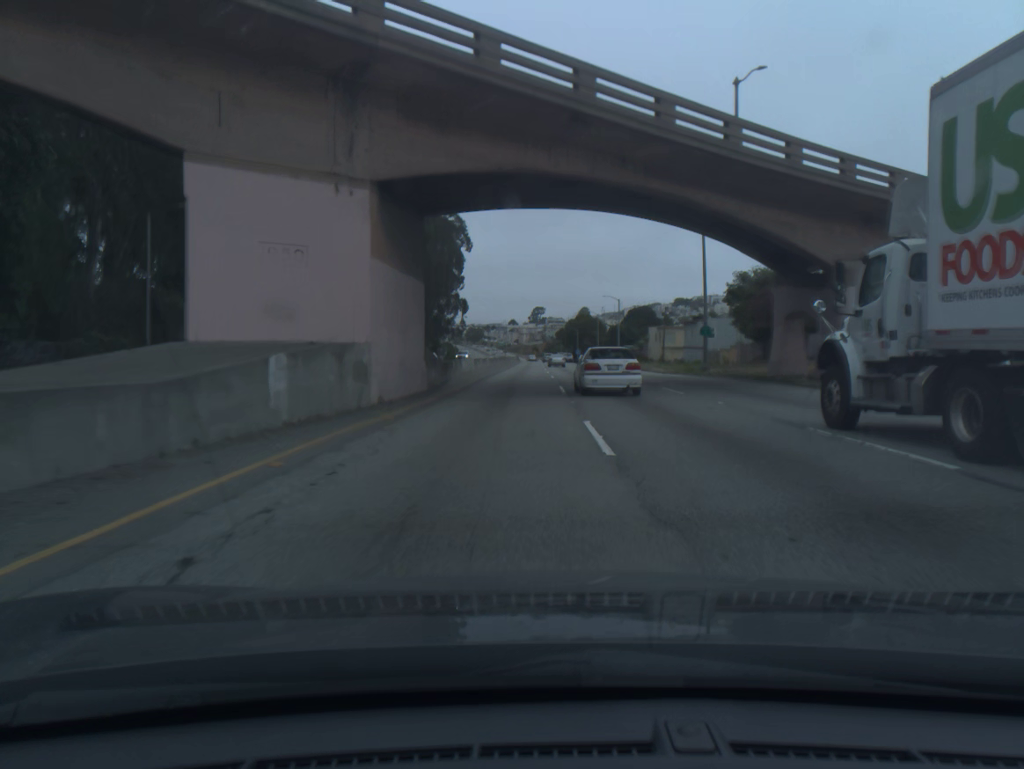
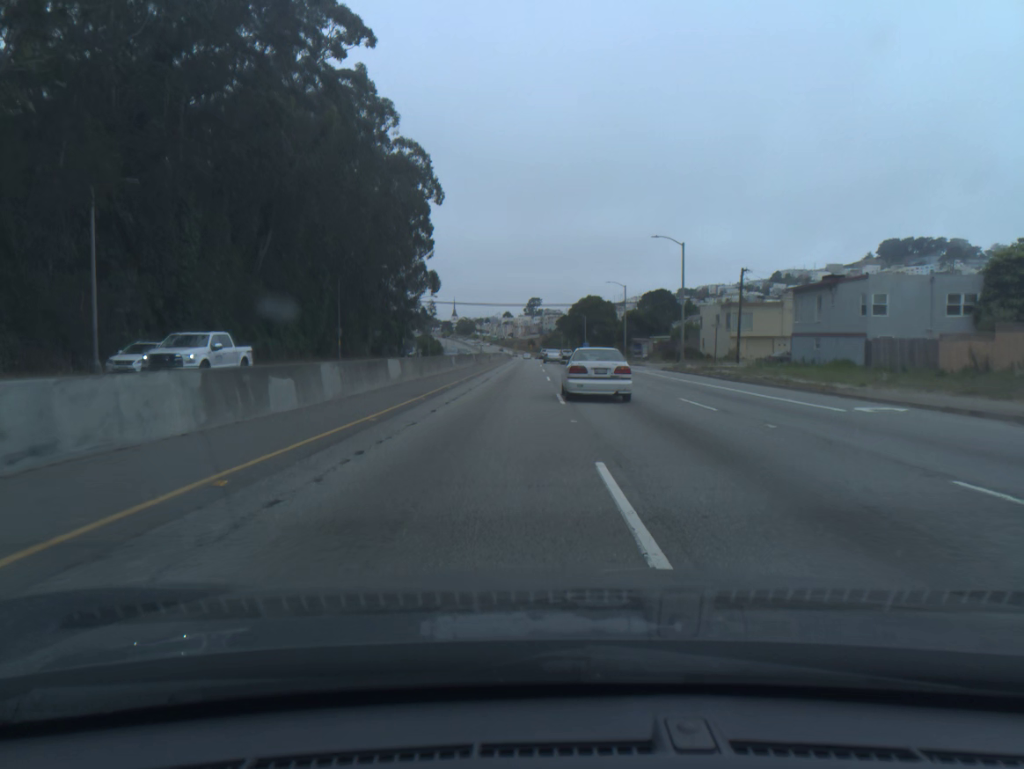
(-0.1, +49.0) m; 0°
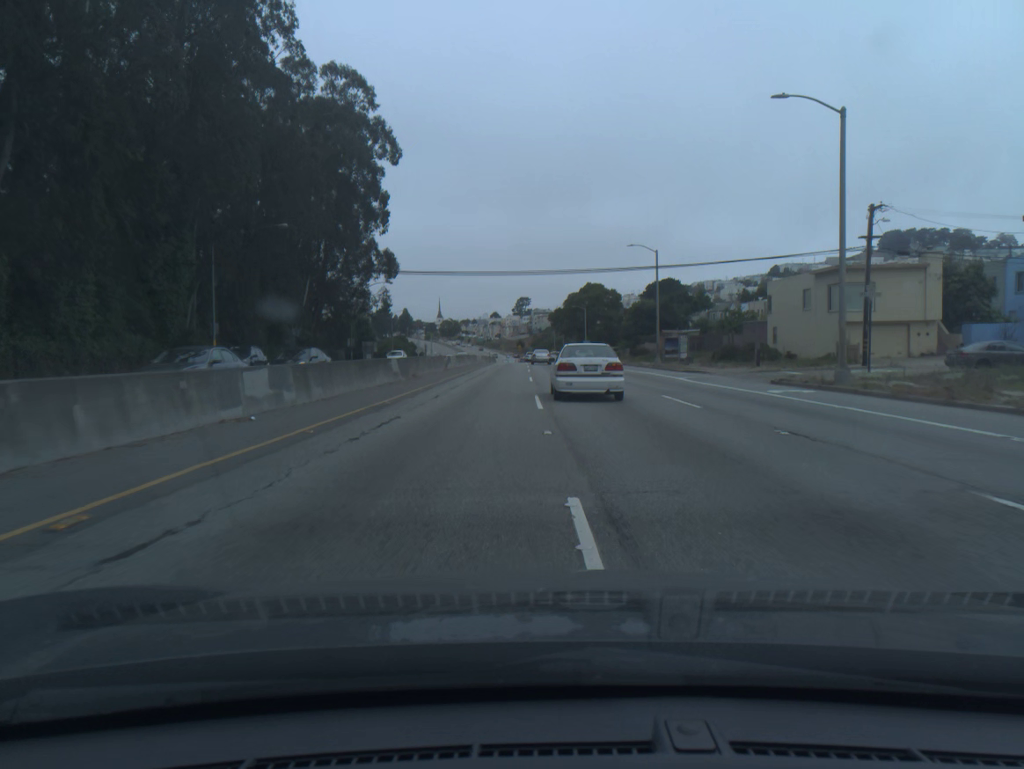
(+0.1, +31.8) m; +1°
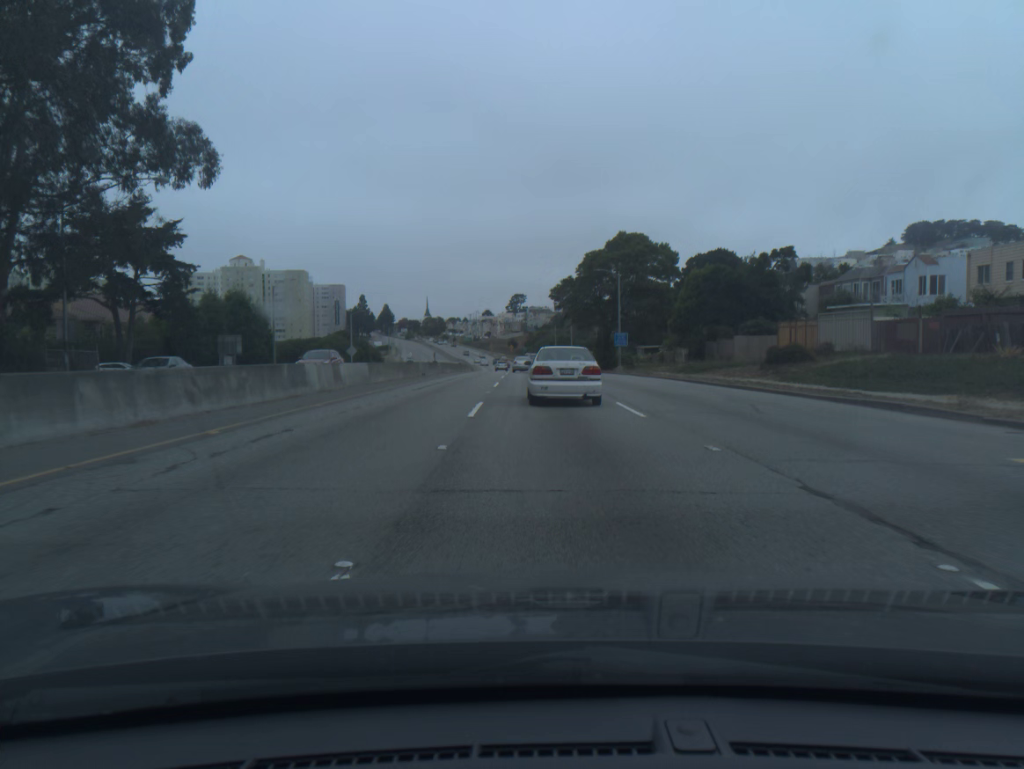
(+0.3, +61.0) m; 0°
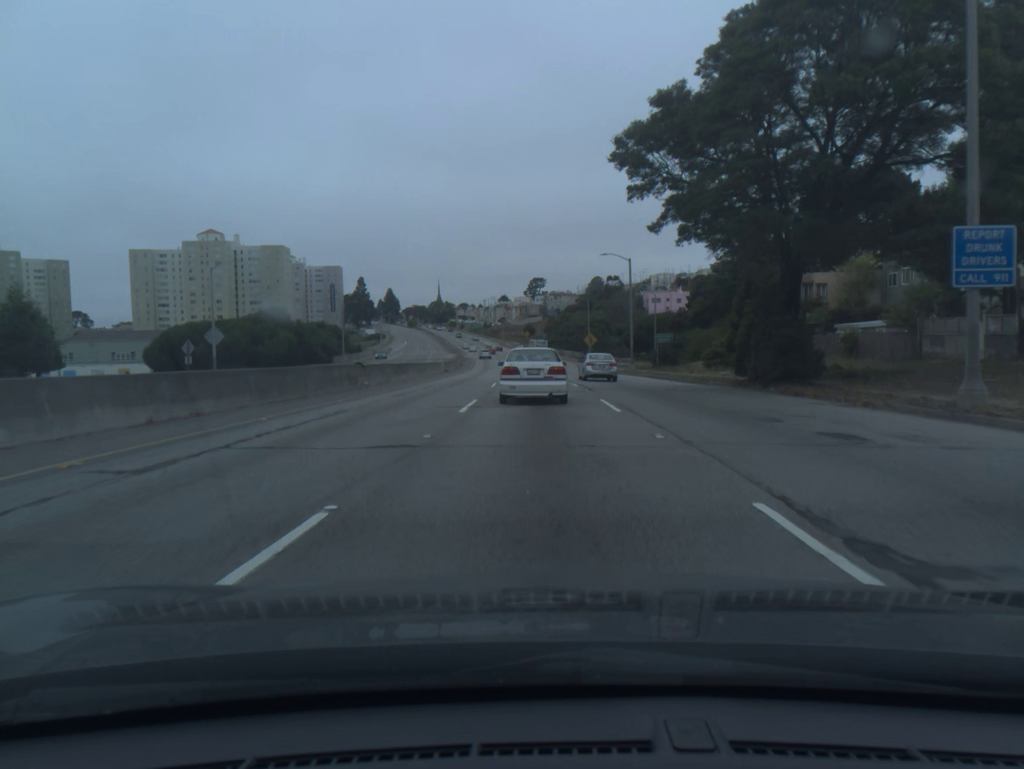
(-0.7, +57.4) m; -2°
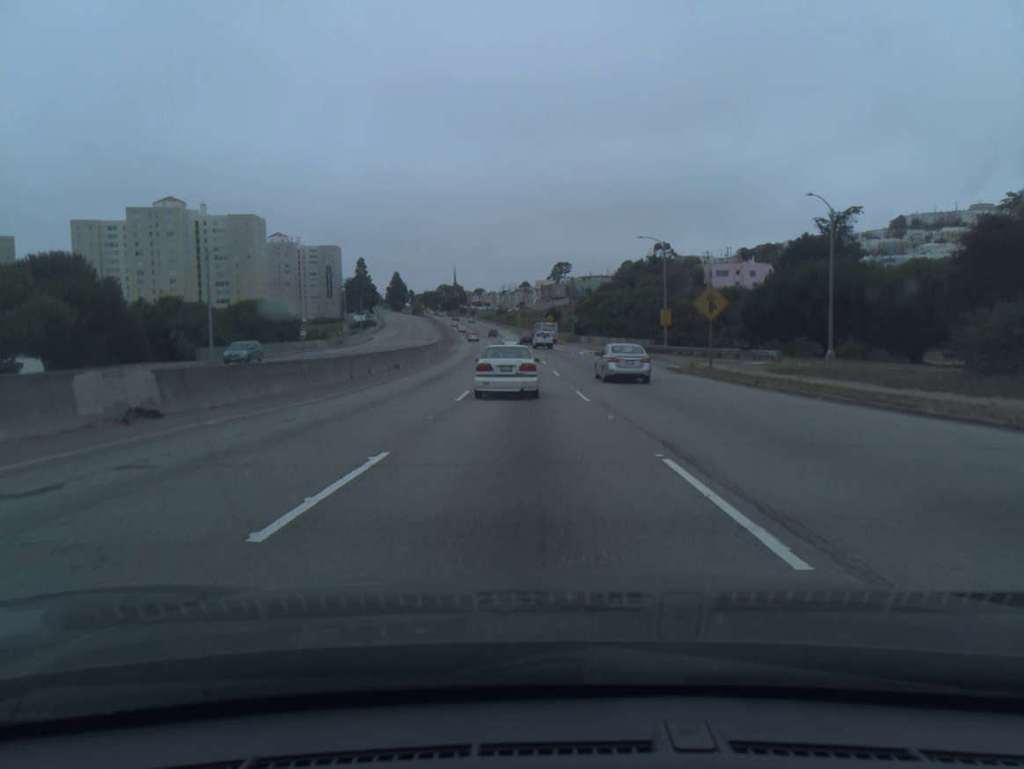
(-0.8, +55.9) m; -2°
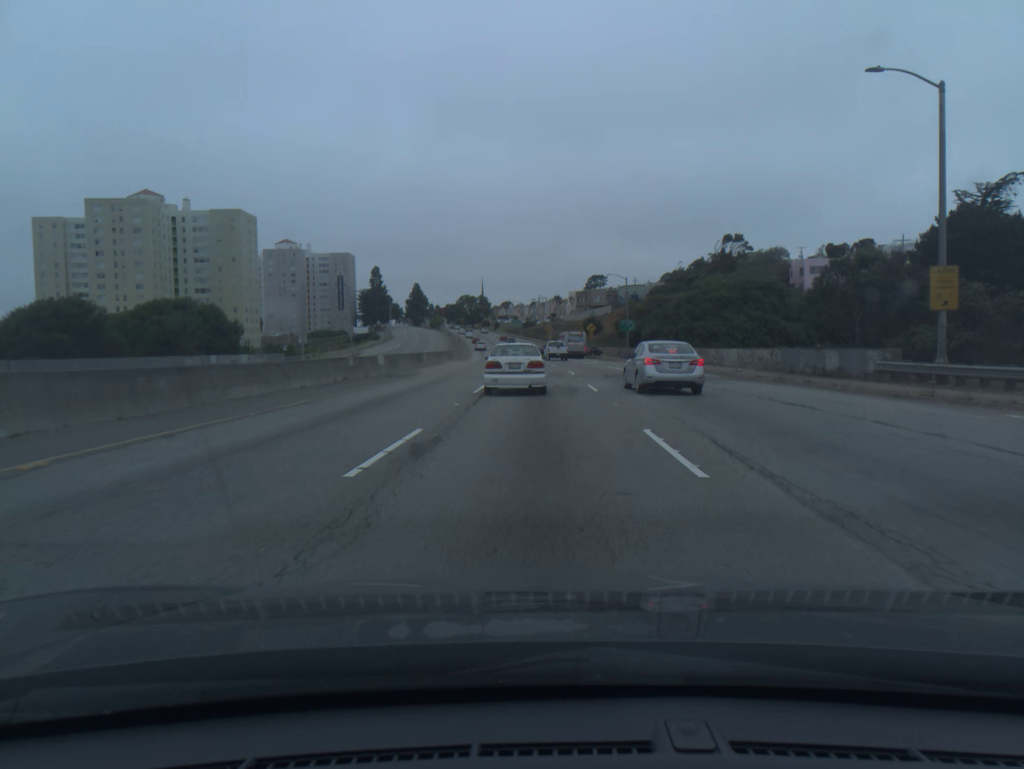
(-0.7, +41.3) m; -2°
